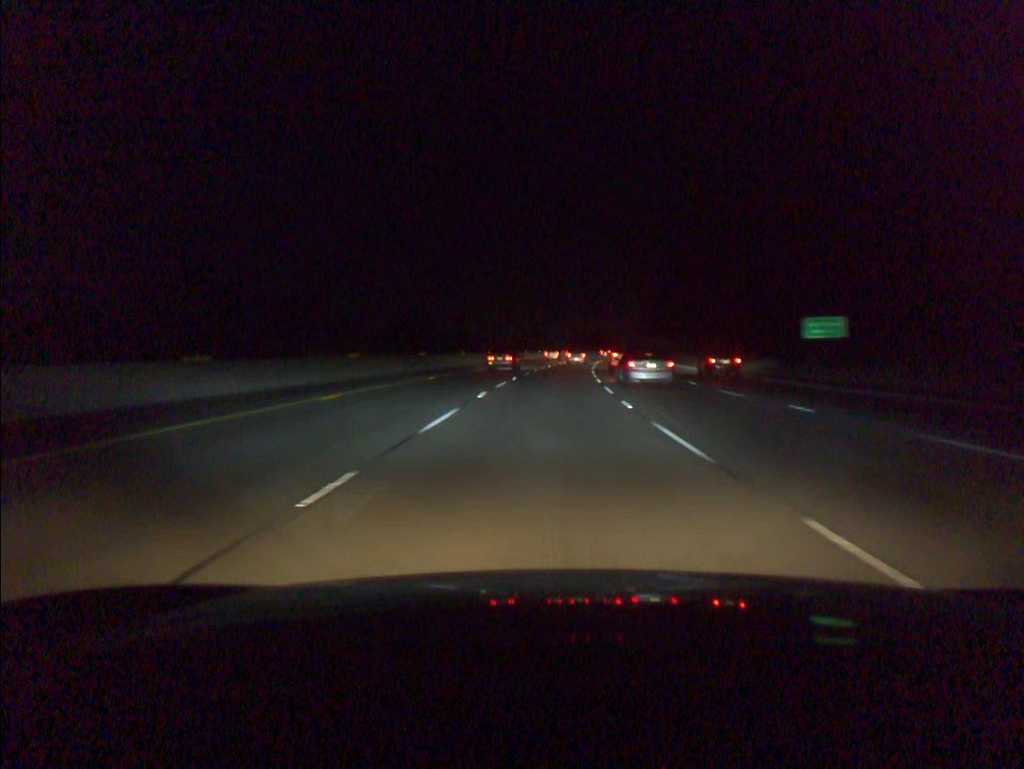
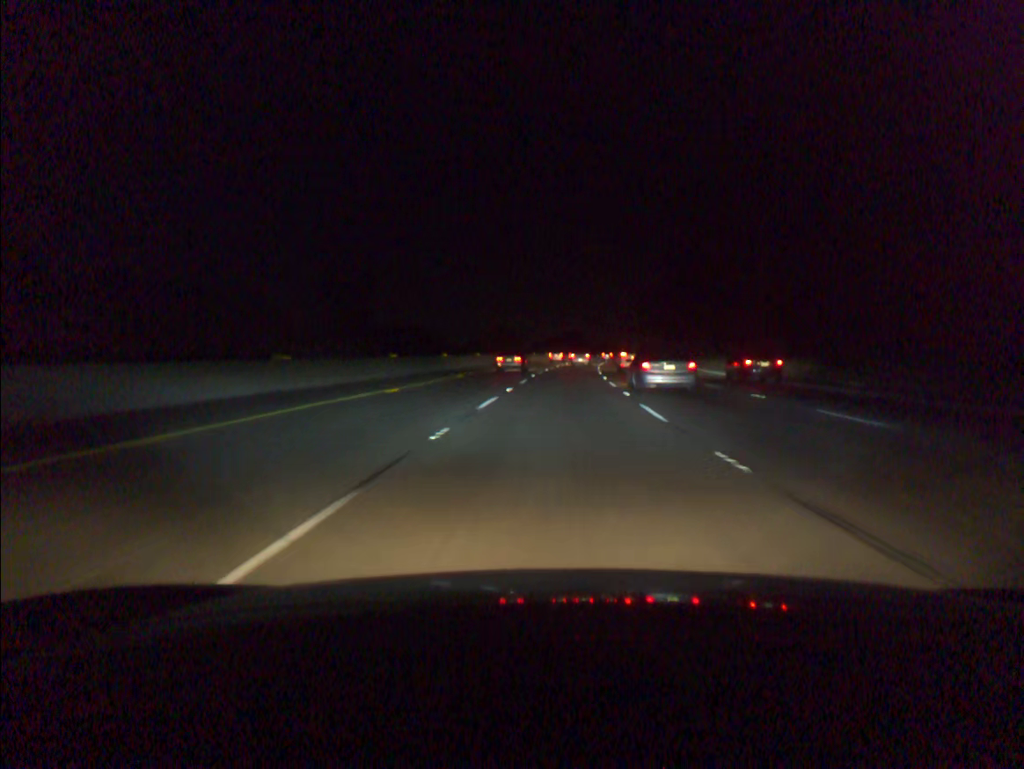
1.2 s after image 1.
(+0.7, +38.9) m; +2°
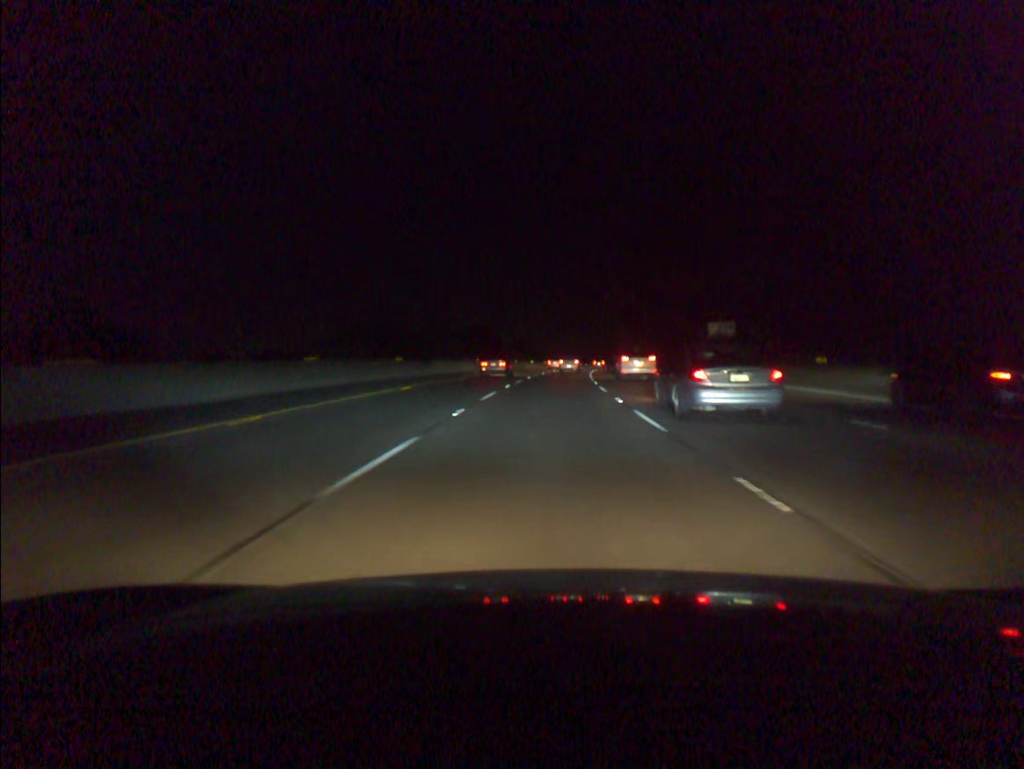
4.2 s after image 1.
(+6.1, +97.0) m; +7°
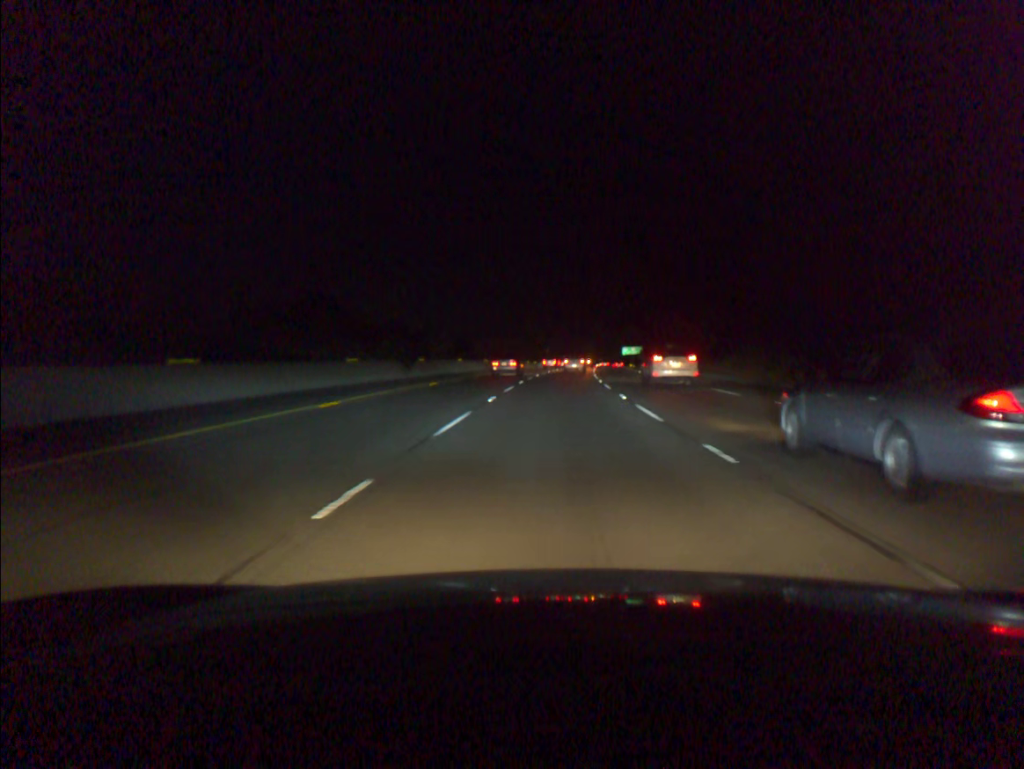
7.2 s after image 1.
(+5.0, +97.2) m; +6°
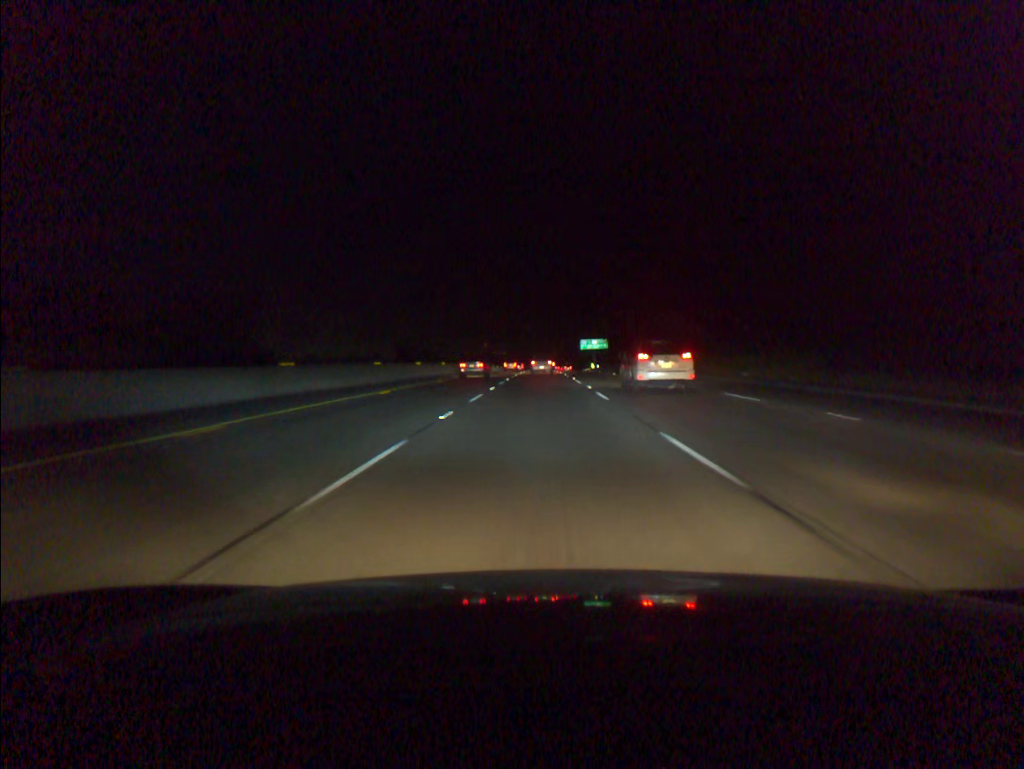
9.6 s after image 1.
(+3.5, +78.3) m; +4°
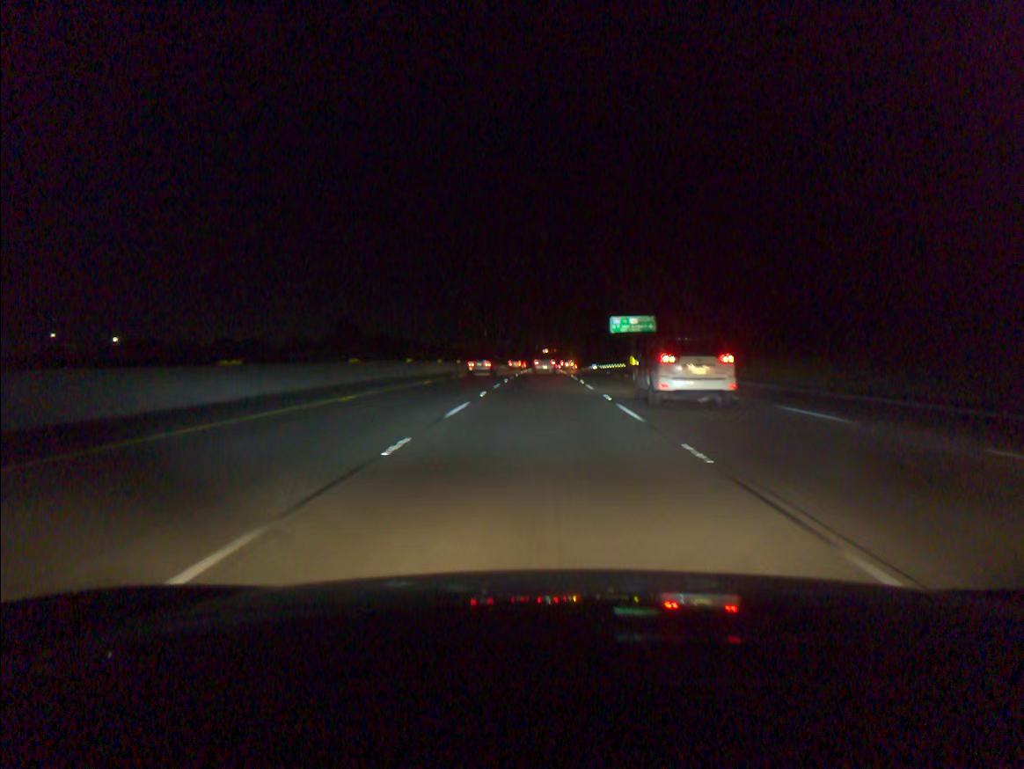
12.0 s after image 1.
(-0.1, +78.5) m; 0°
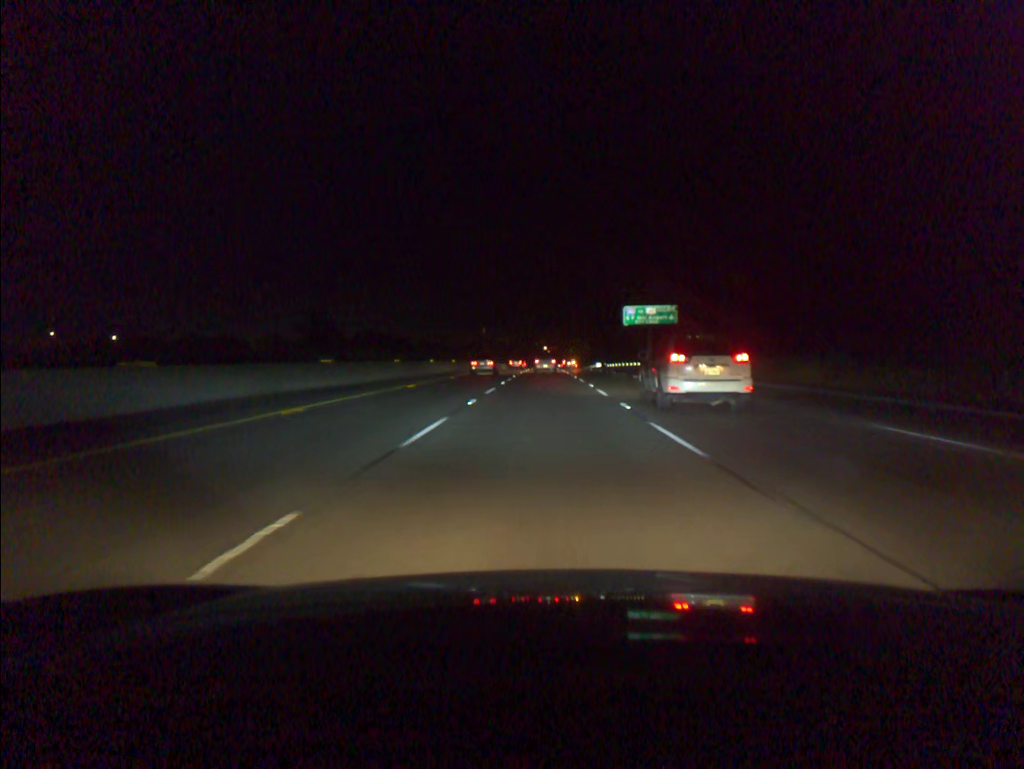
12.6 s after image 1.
(0.0, +19.6) m; 0°
